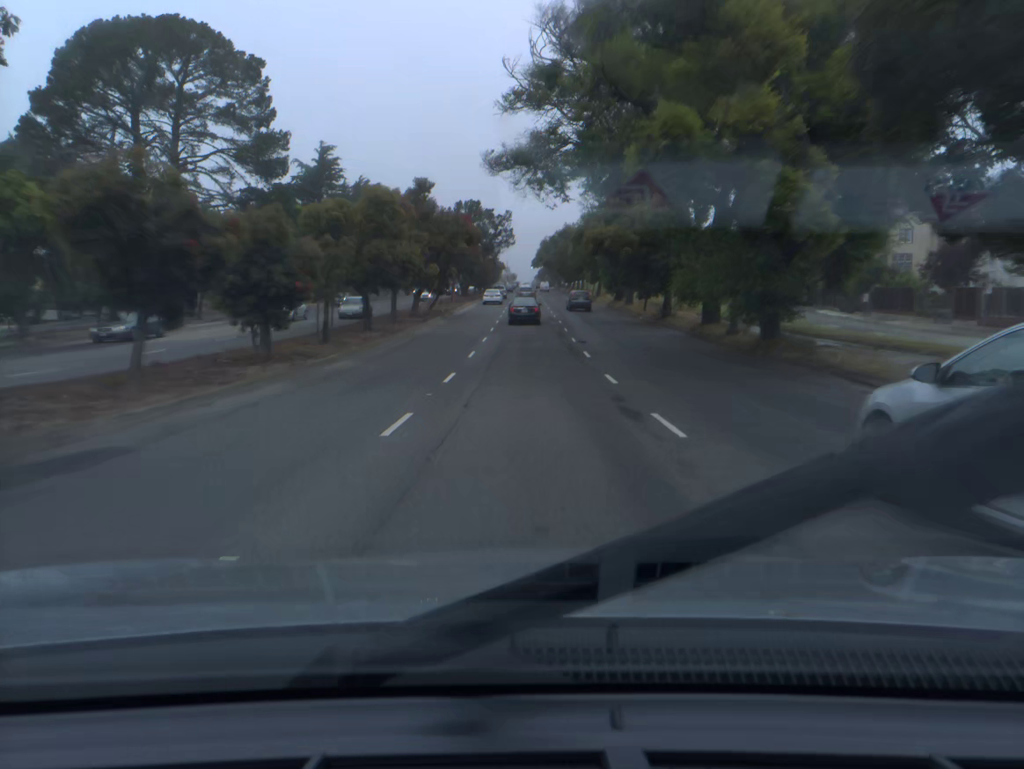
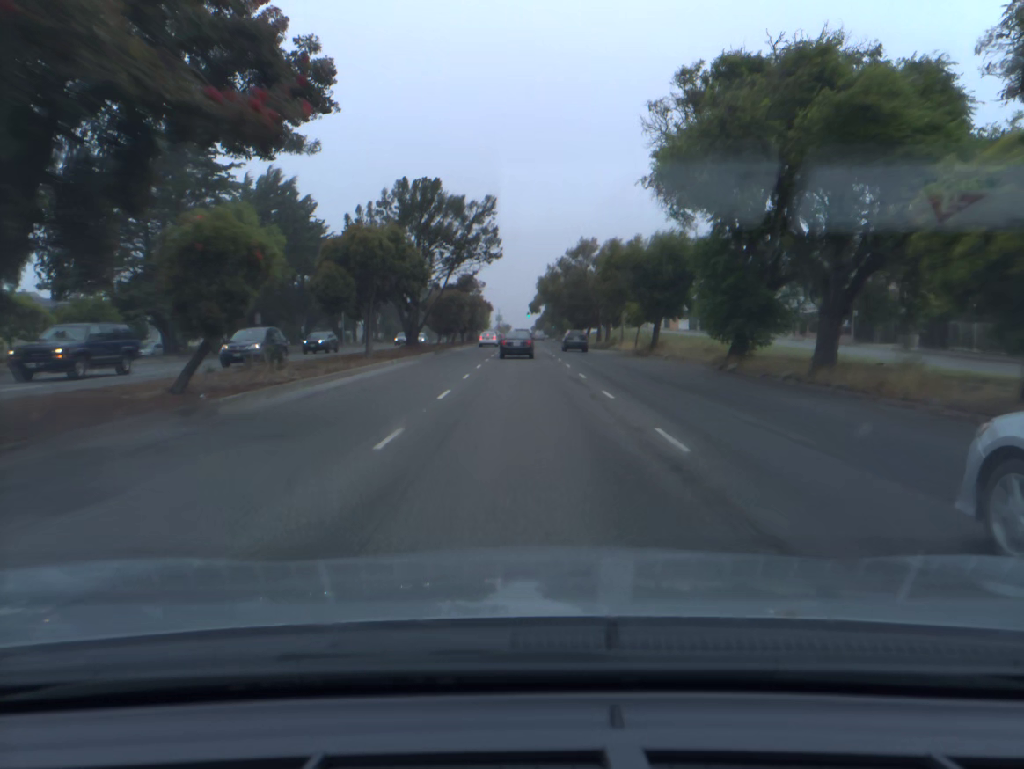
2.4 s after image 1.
(0.0, +43.7) m; 0°
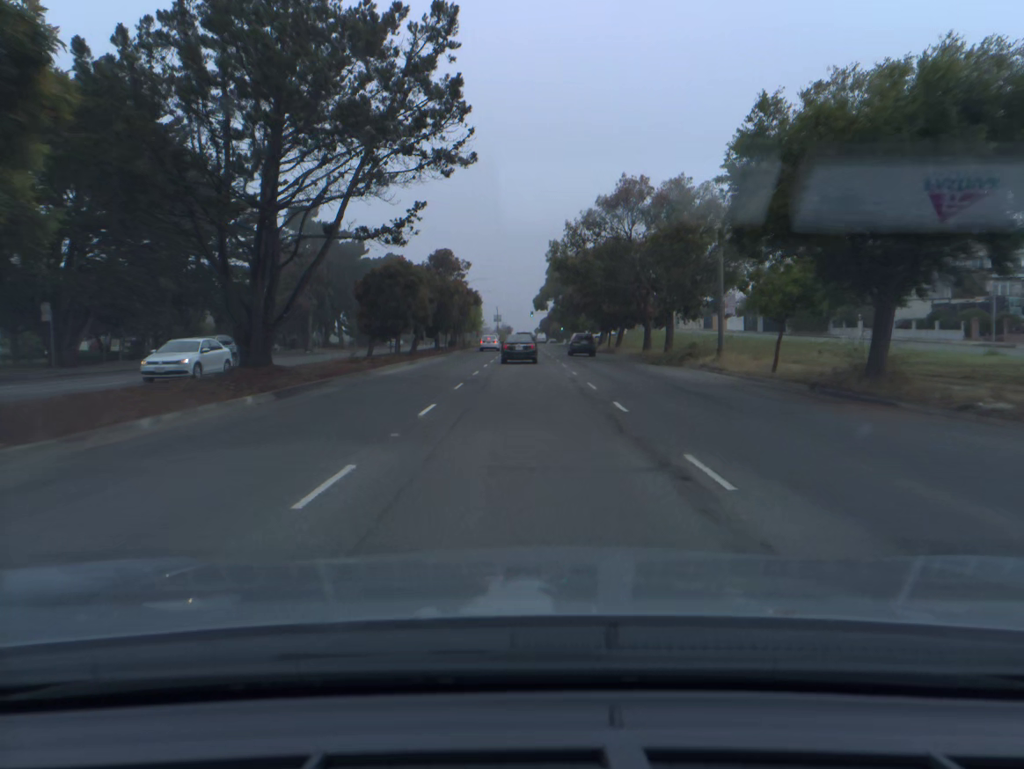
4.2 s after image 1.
(-0.1, +31.8) m; 0°
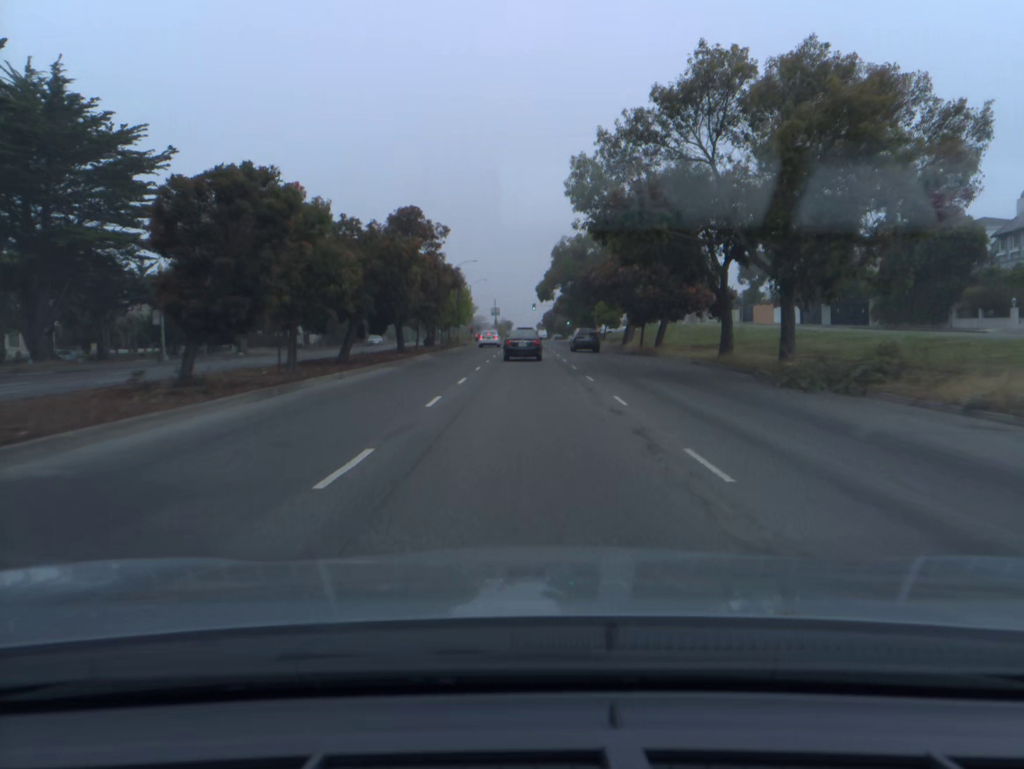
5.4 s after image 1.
(0.0, +21.0) m; 0°
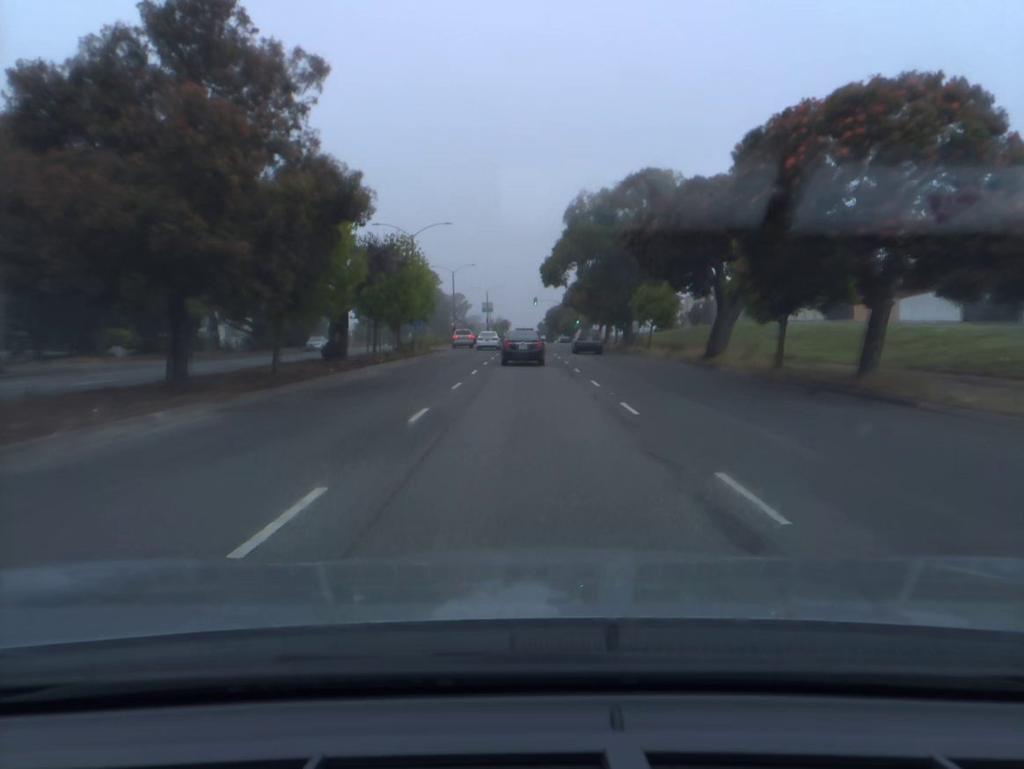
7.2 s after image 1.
(0.0, +30.8) m; 0°
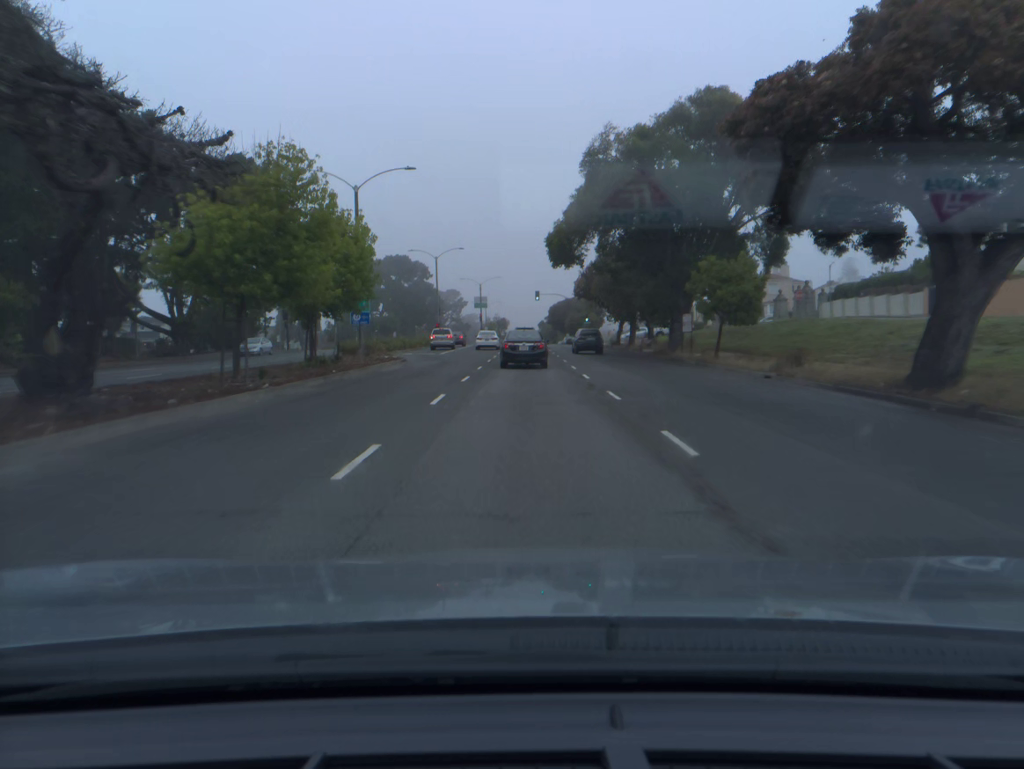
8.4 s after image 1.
(0.0, +18.9) m; 0°
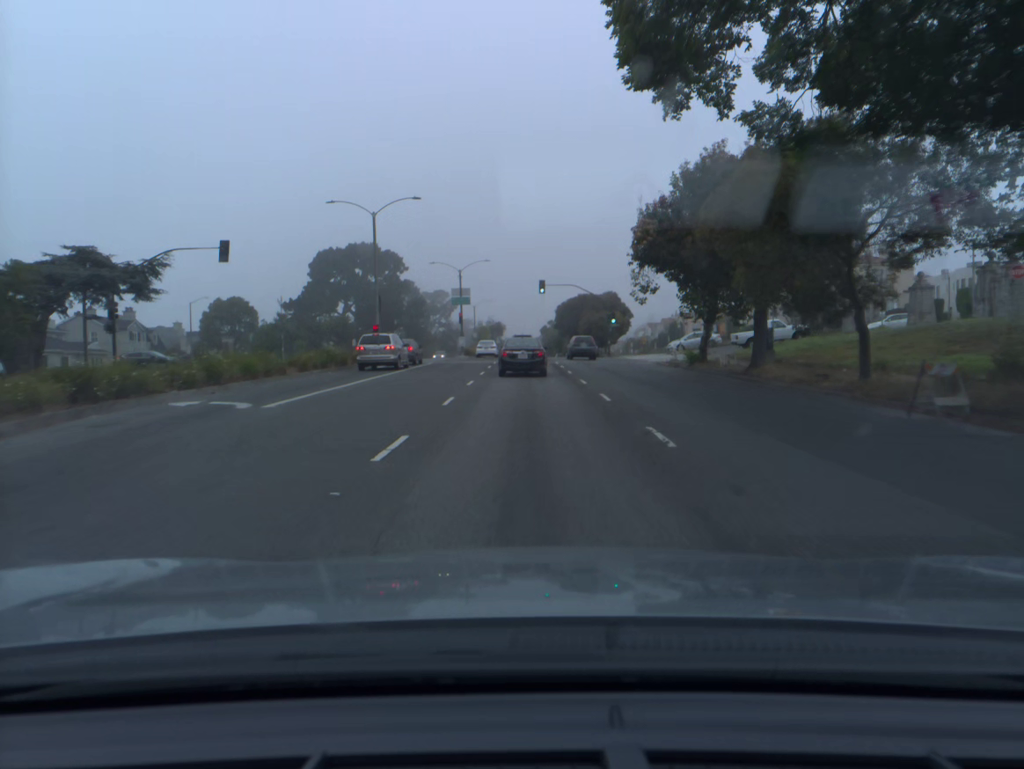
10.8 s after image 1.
(0.0, +34.1) m; 0°
